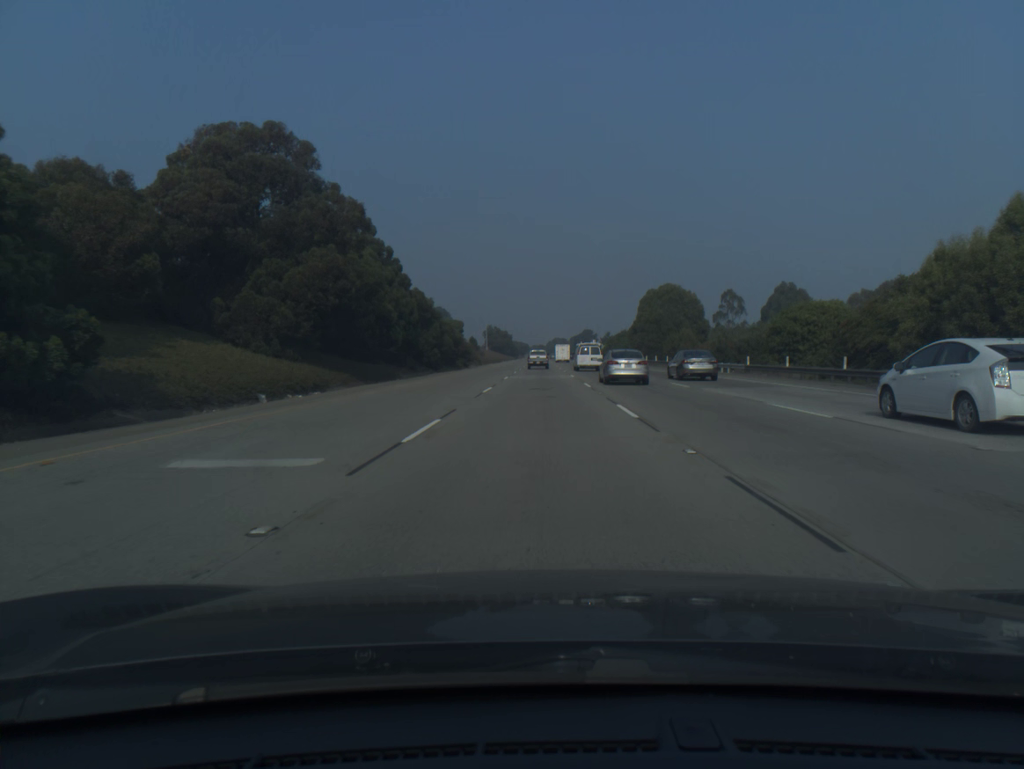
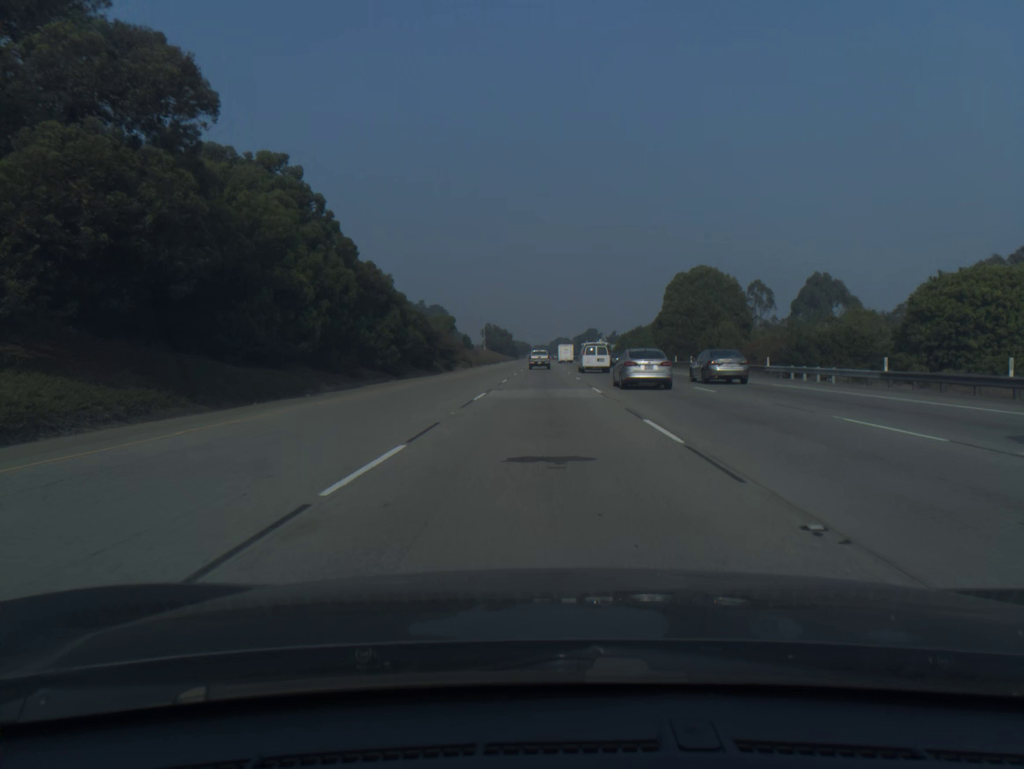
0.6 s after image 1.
(0.0, +19.0) m; 0°
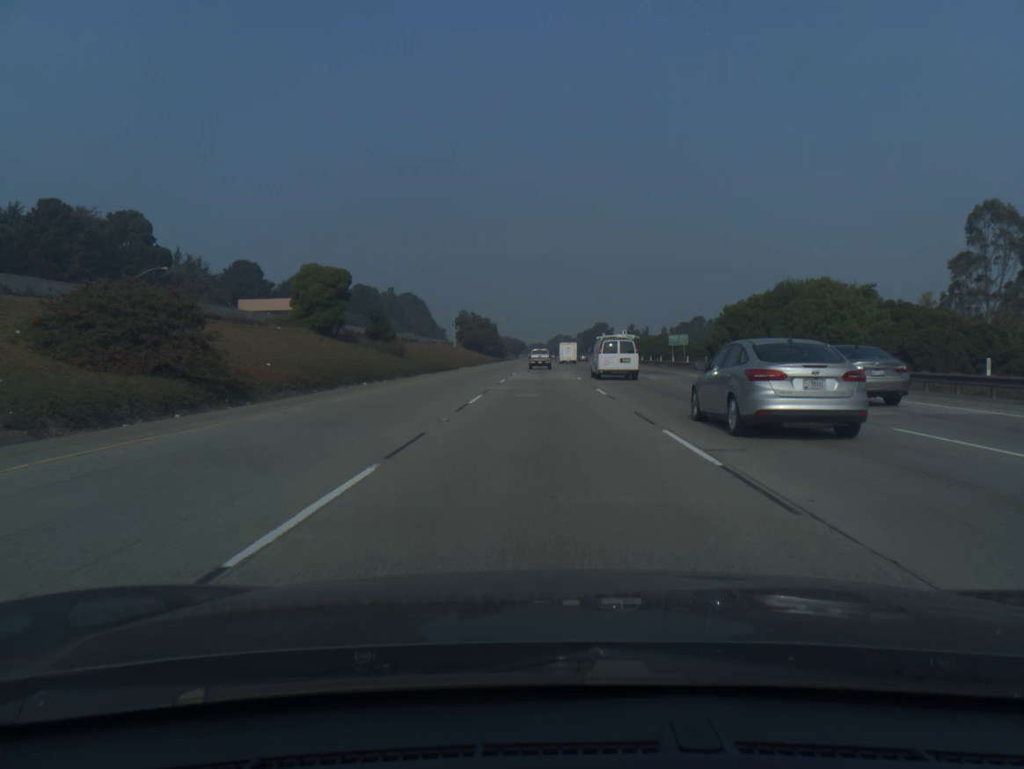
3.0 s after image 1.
(+0.1, +75.1) m; 0°
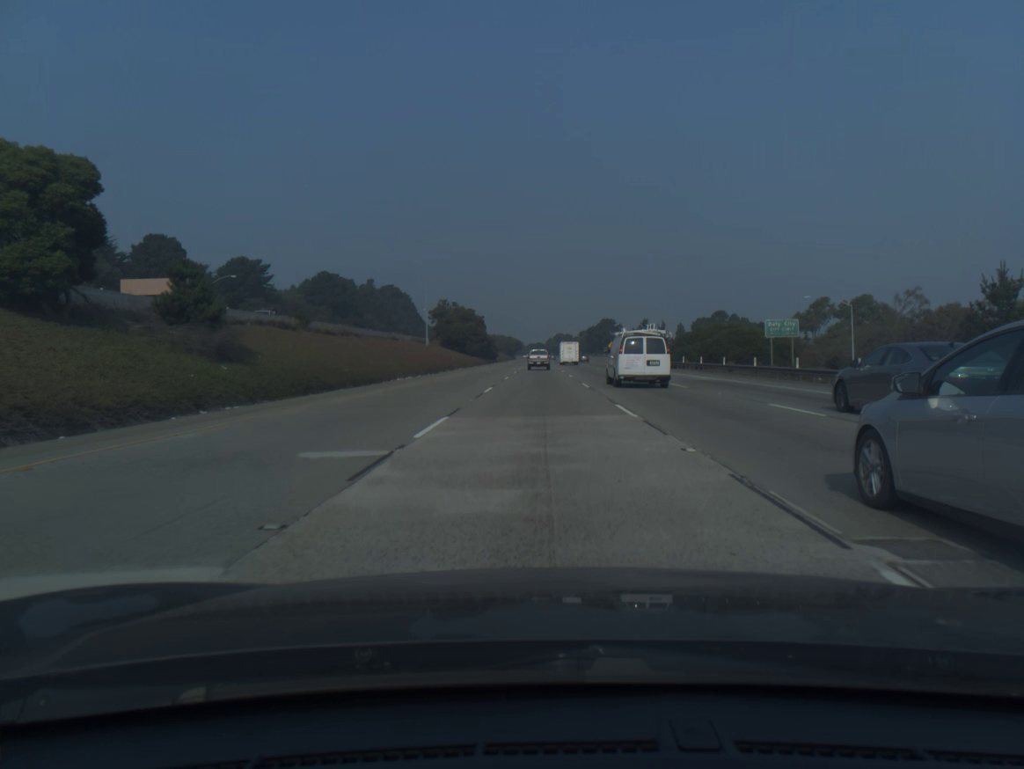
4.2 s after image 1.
(0.0, +37.2) m; 0°
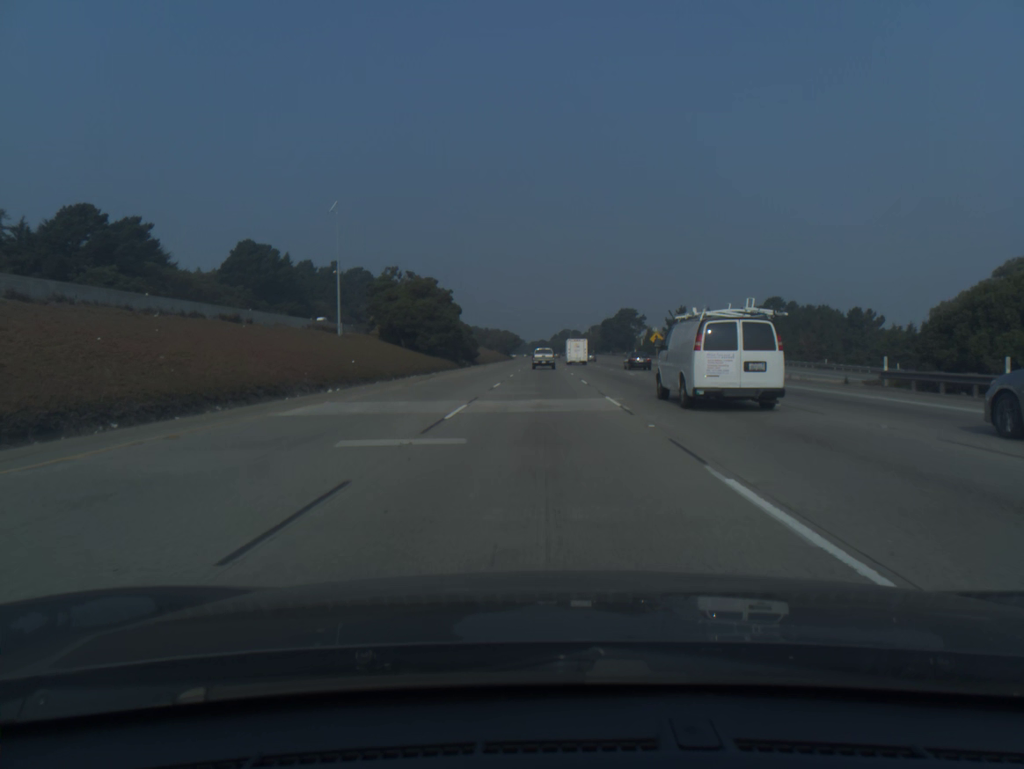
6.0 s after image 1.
(-0.1, +55.2) m; 0°
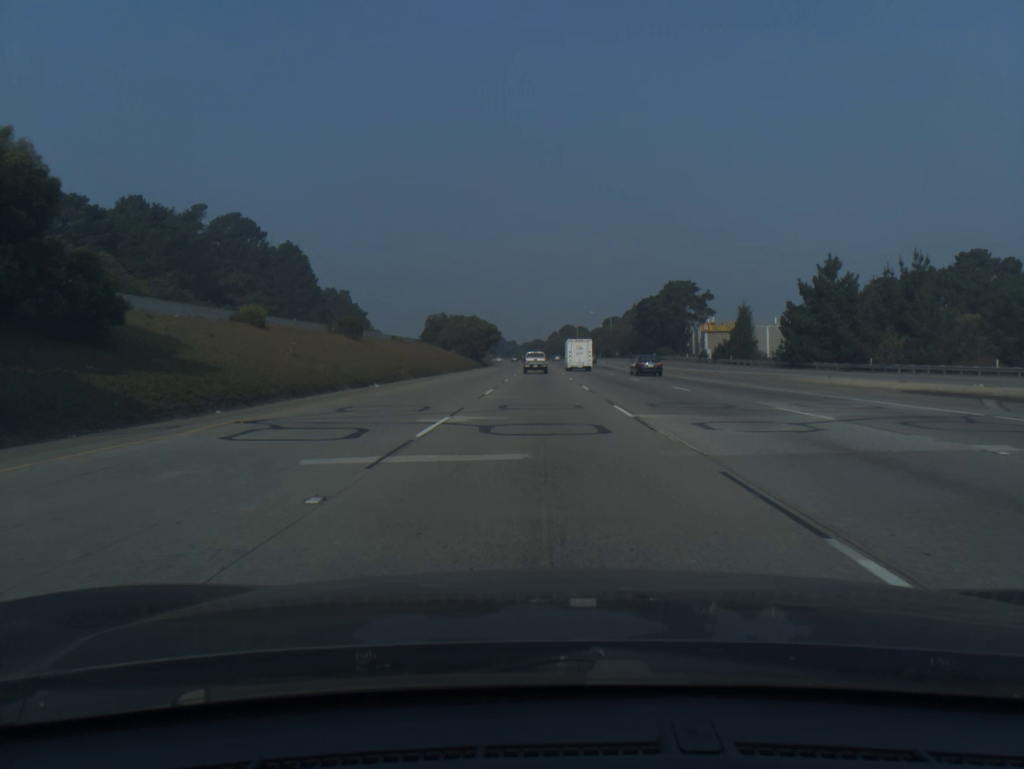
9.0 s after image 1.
(+0.2, +90.8) m; 0°
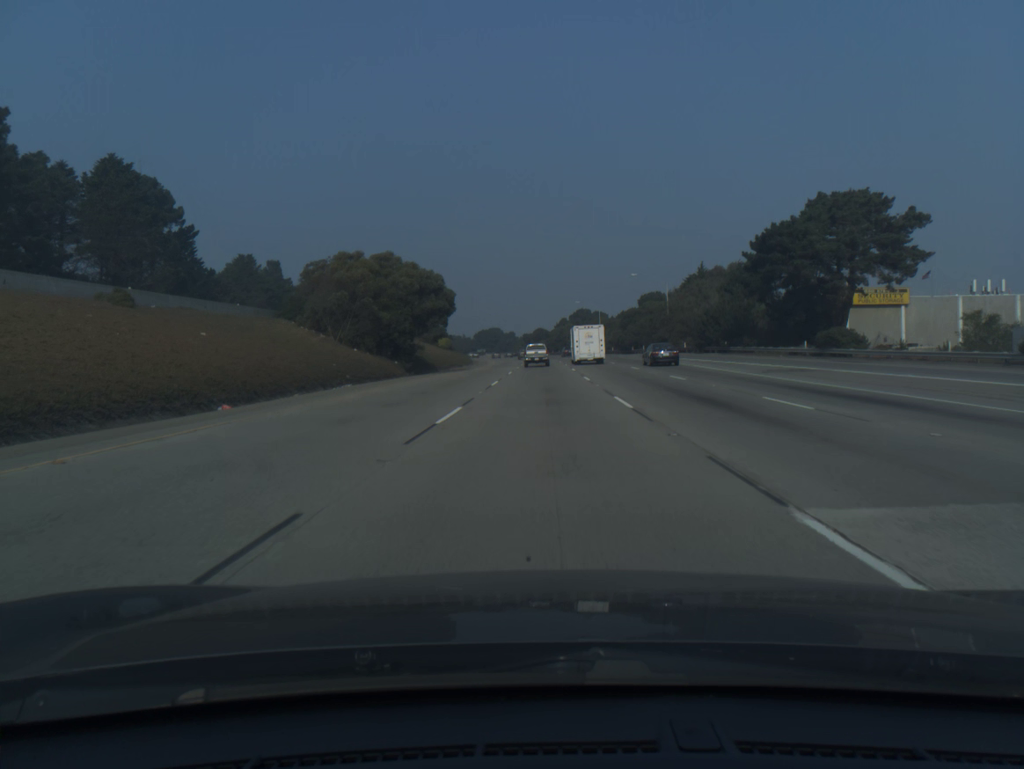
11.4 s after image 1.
(-0.3, +71.6) m; 0°
